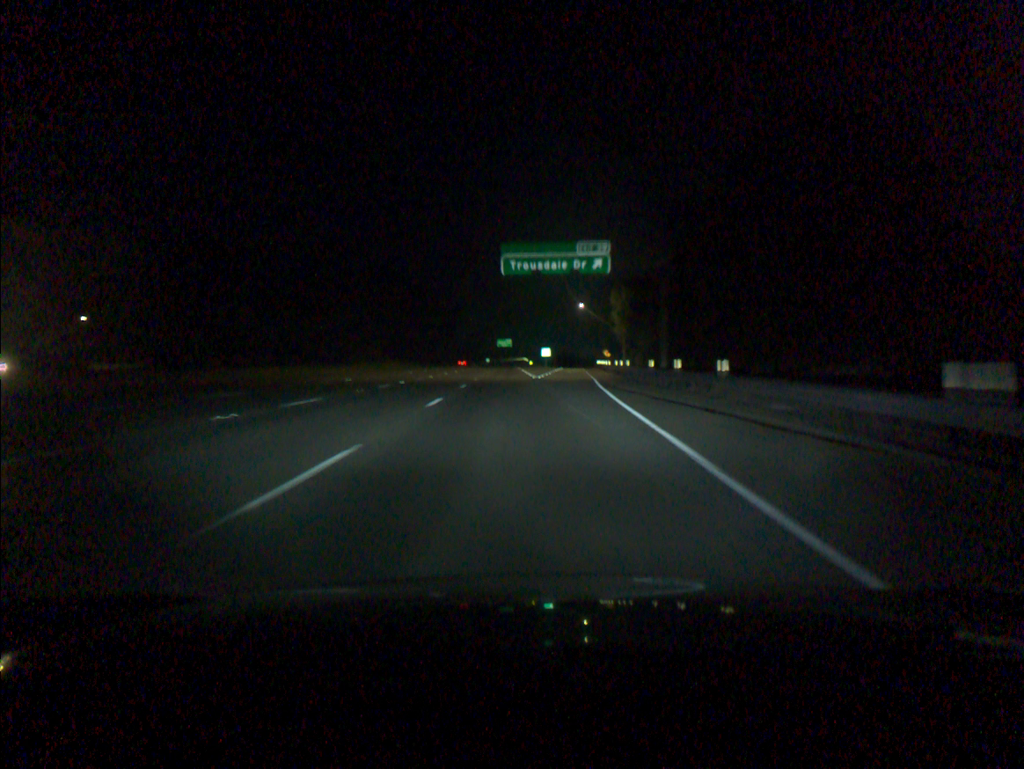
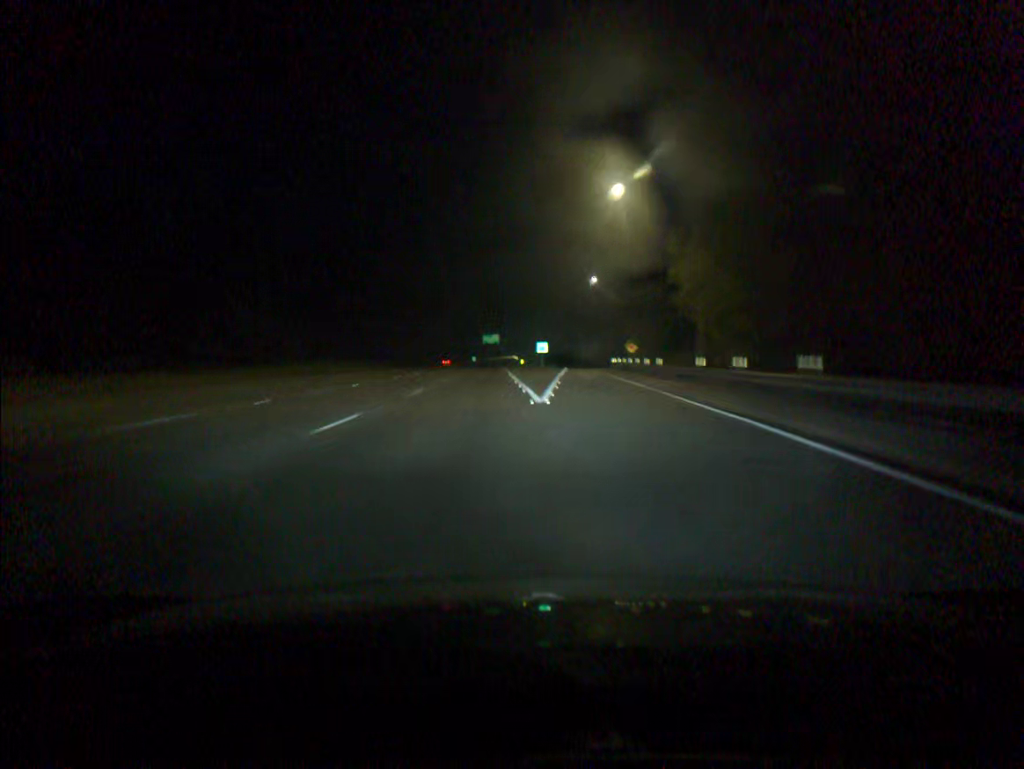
(+0.5, +36.3) m; +1°
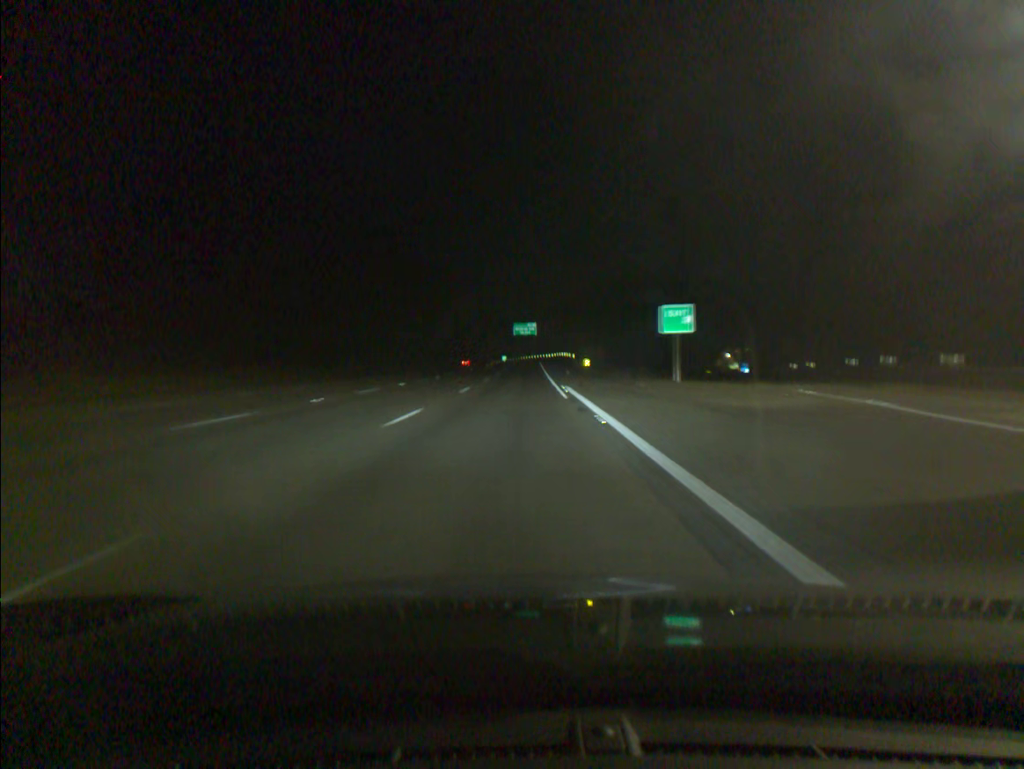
(-2.4, +72.8) m; -3°
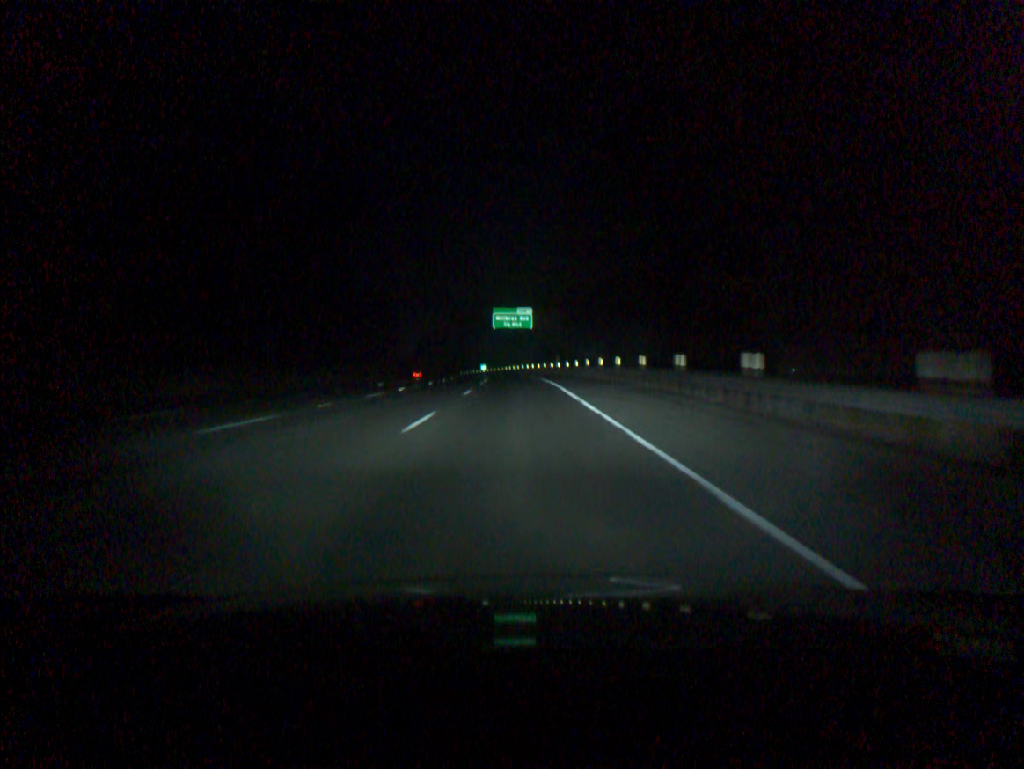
(+0.5, +73.0) m; +1°
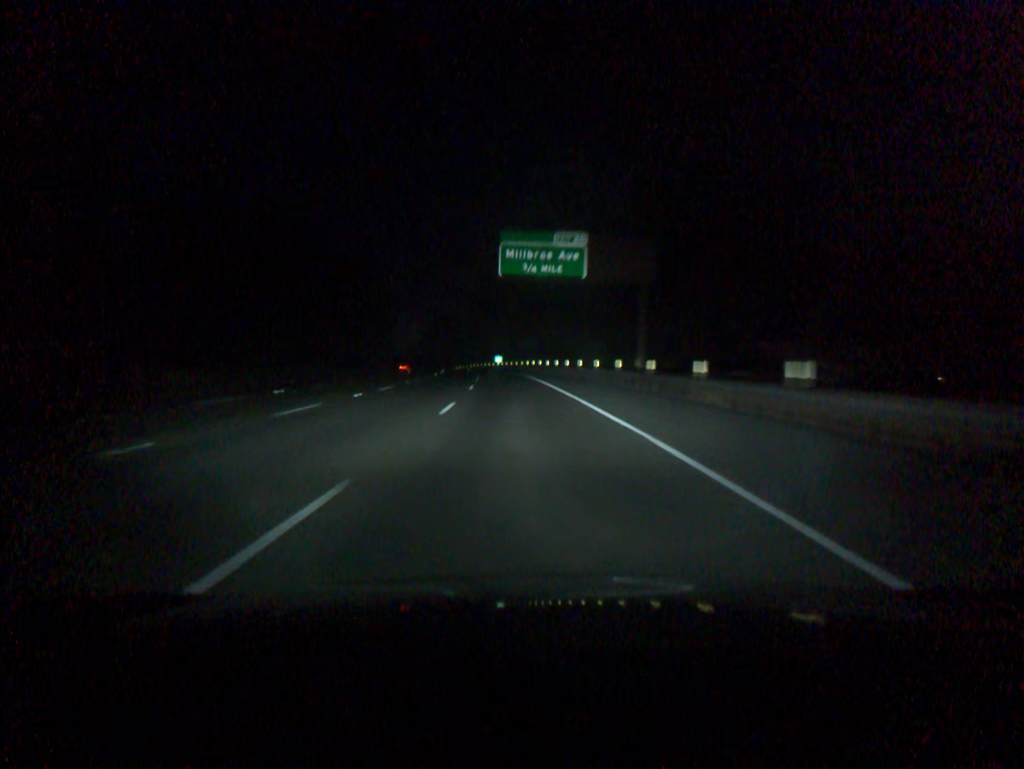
(-0.6, +54.7) m; -2°
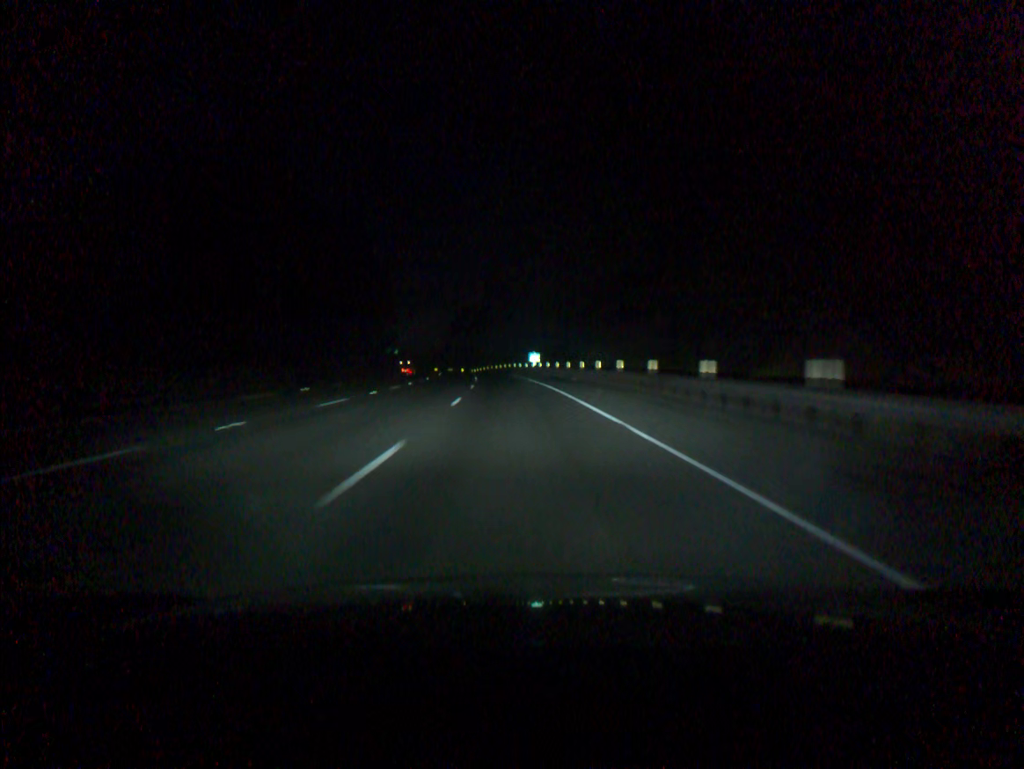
(-1.2, +54.9) m; -3°
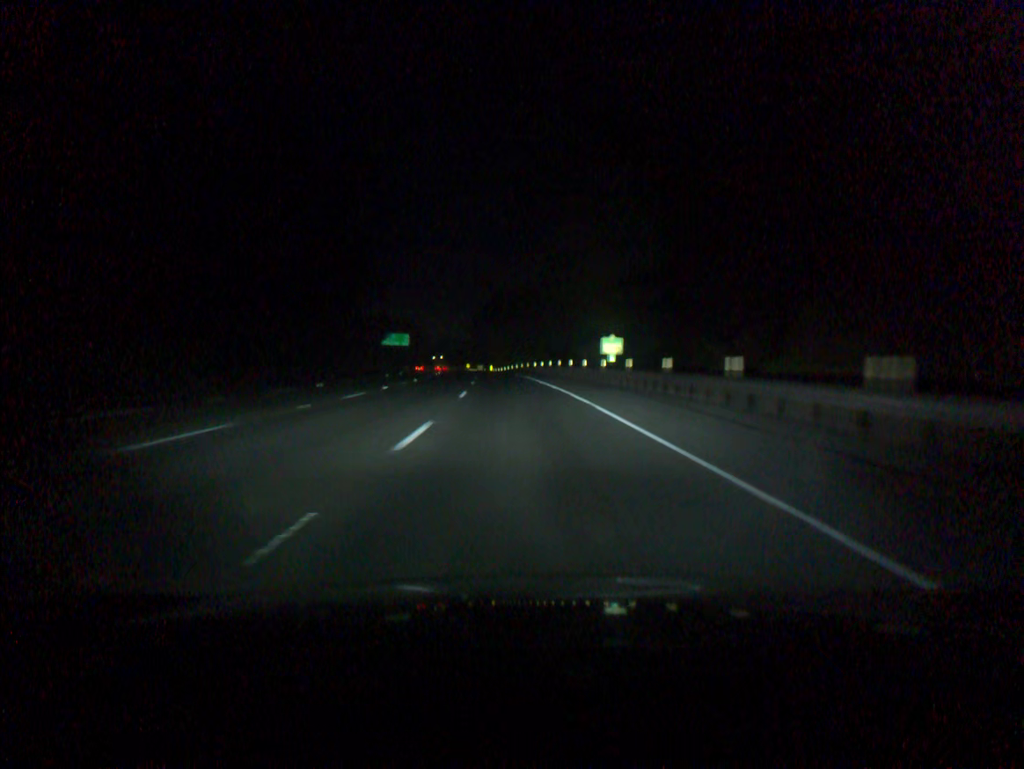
(-1.4, +55.1) m; -3°
